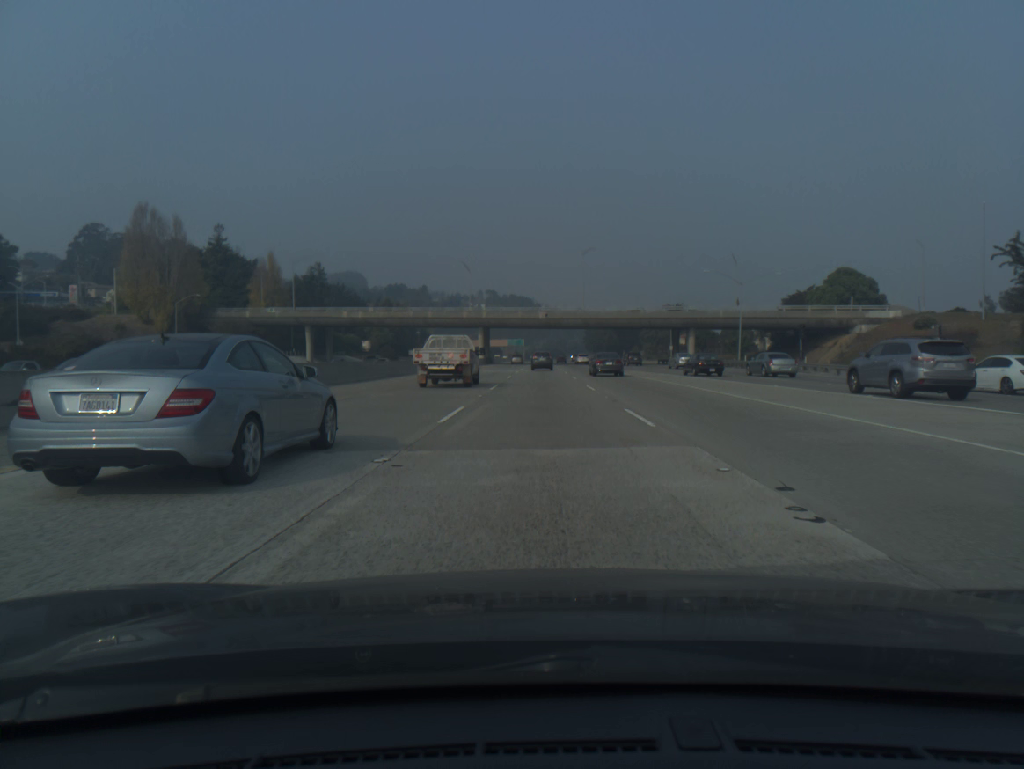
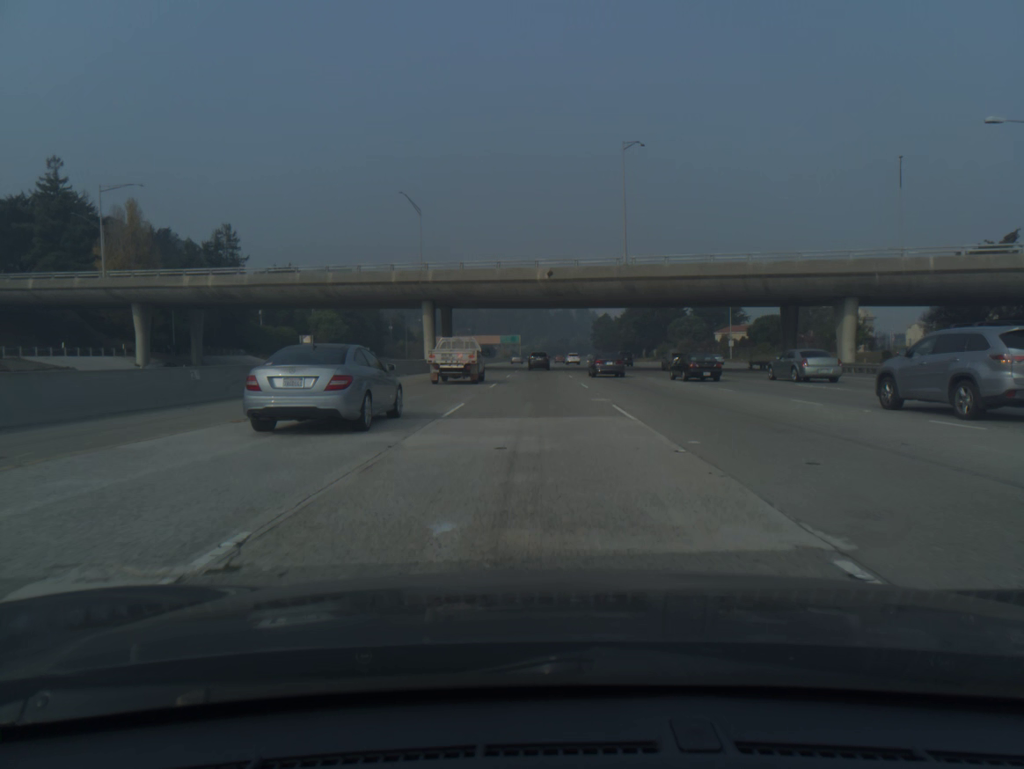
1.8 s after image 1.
(+0.1, +55.8) m; 0°
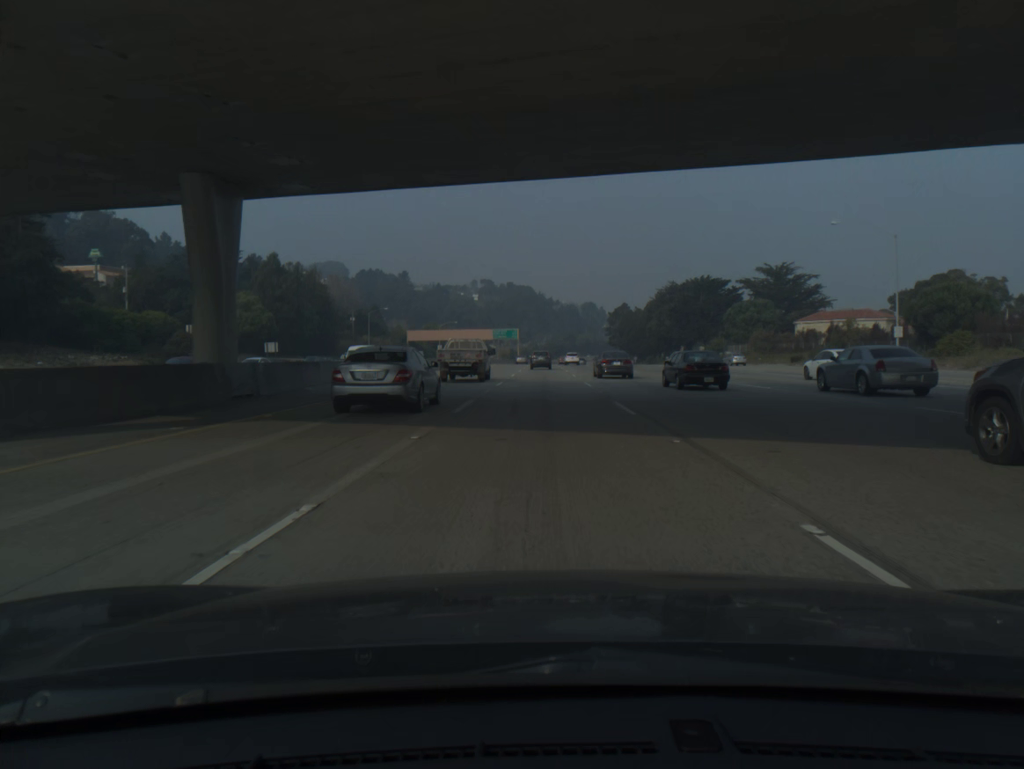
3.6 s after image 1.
(-0.2, +56.2) m; 0°
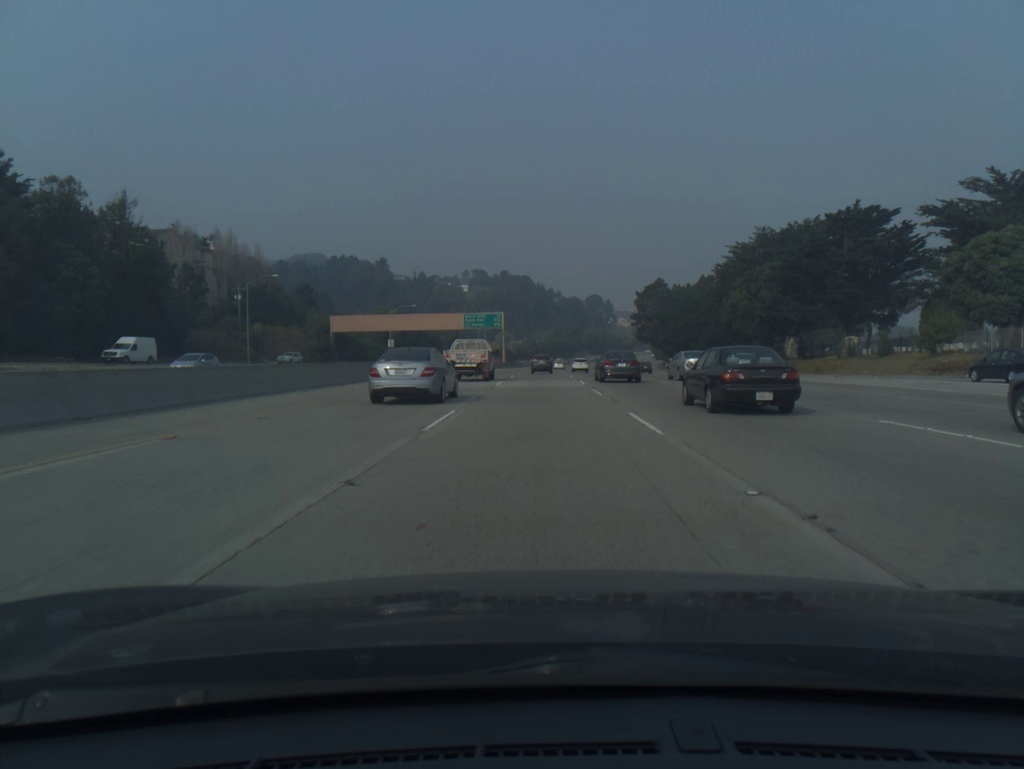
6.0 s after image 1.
(+0.1, +75.5) m; 0°
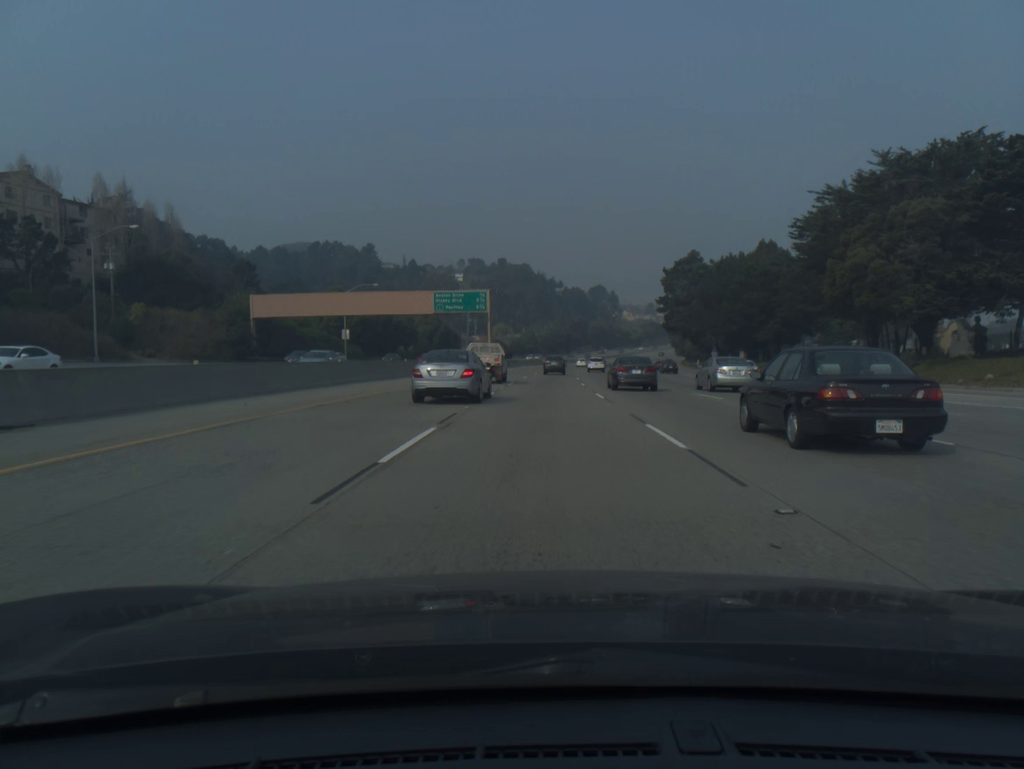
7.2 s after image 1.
(0.0, +37.8) m; 0°
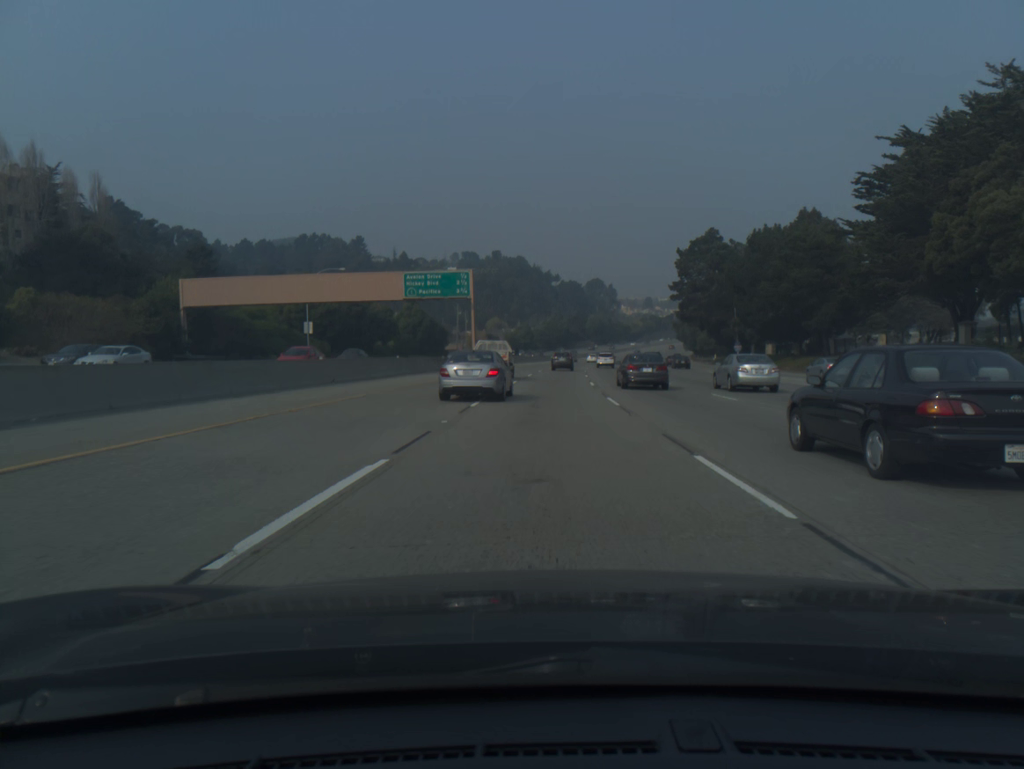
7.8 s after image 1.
(0.0, +18.9) m; 0°
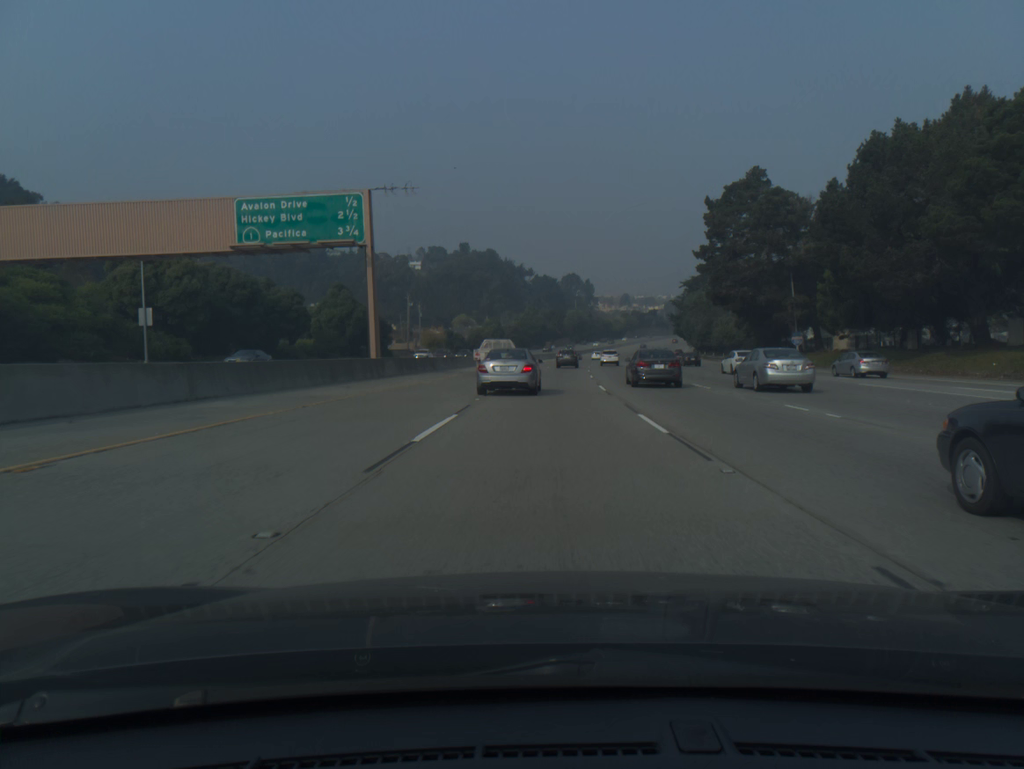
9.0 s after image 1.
(+0.5, +37.7) m; +2°
